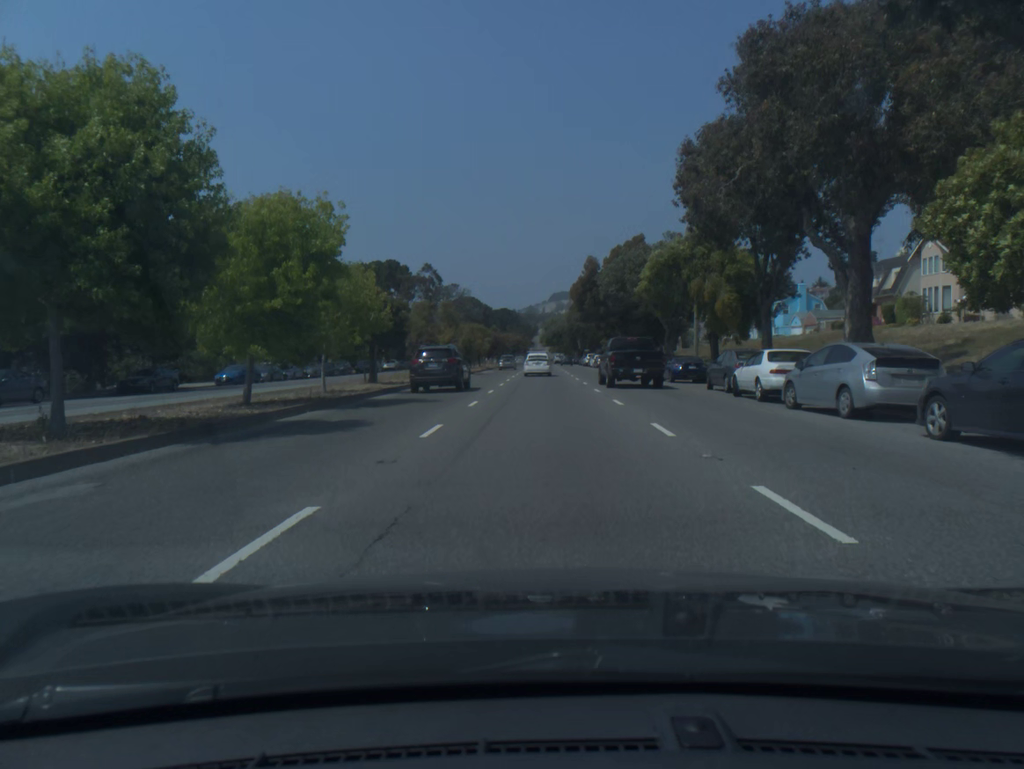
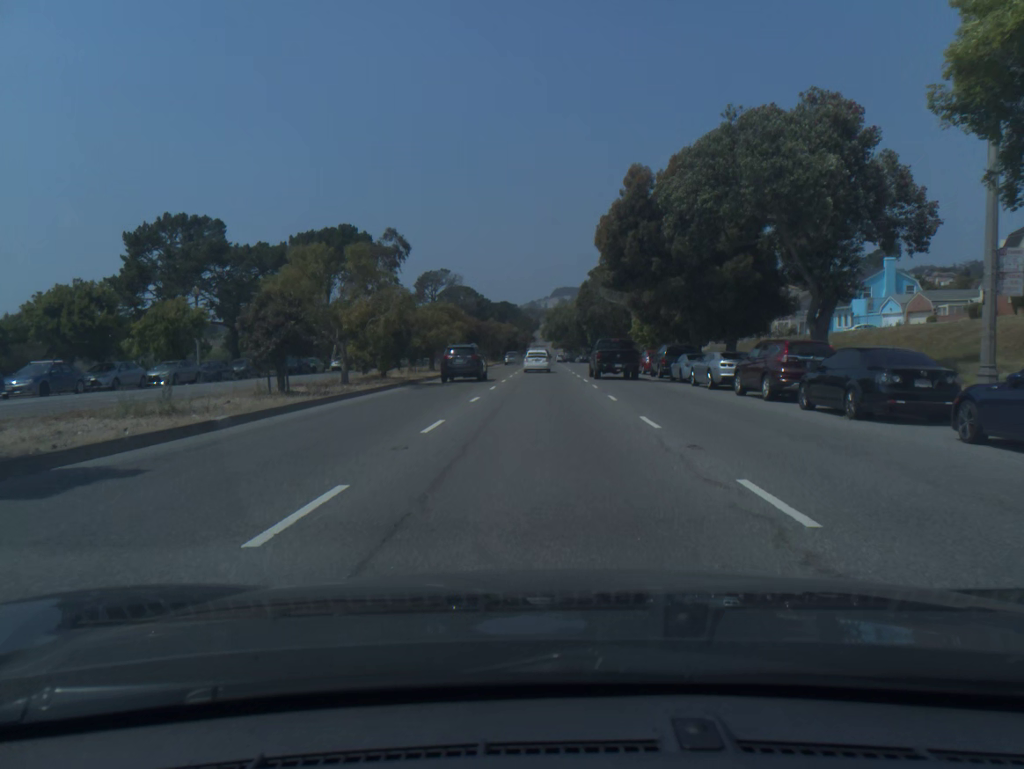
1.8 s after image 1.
(+0.1, +28.1) m; 0°
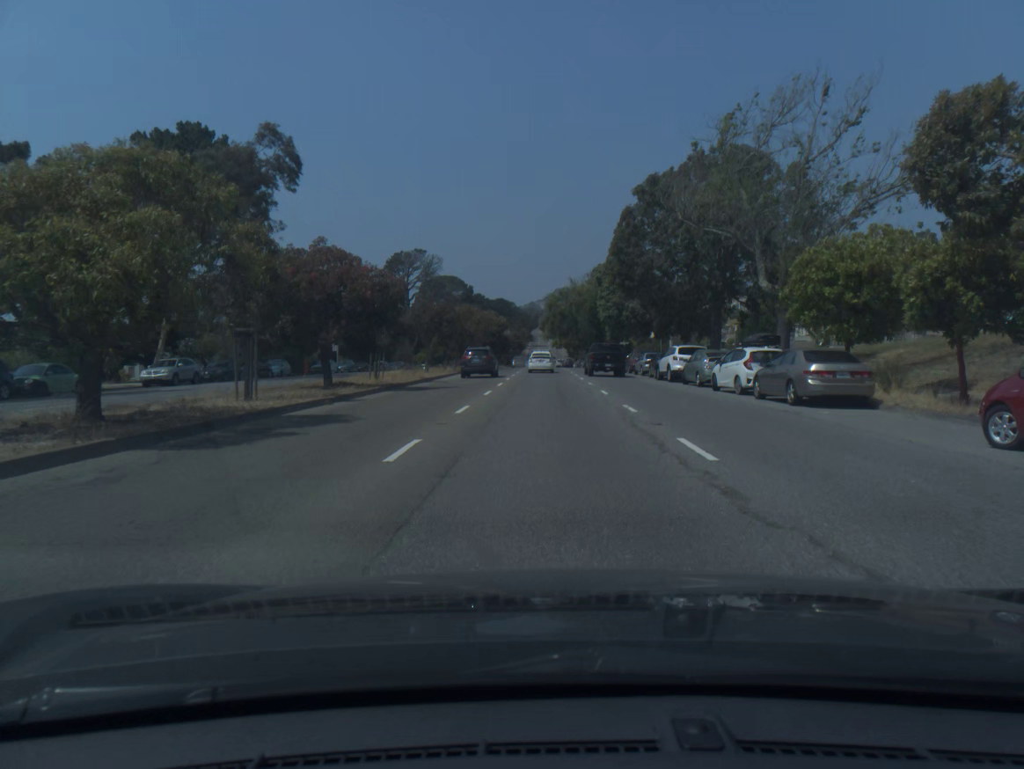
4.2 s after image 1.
(0.0, +39.9) m; 0°
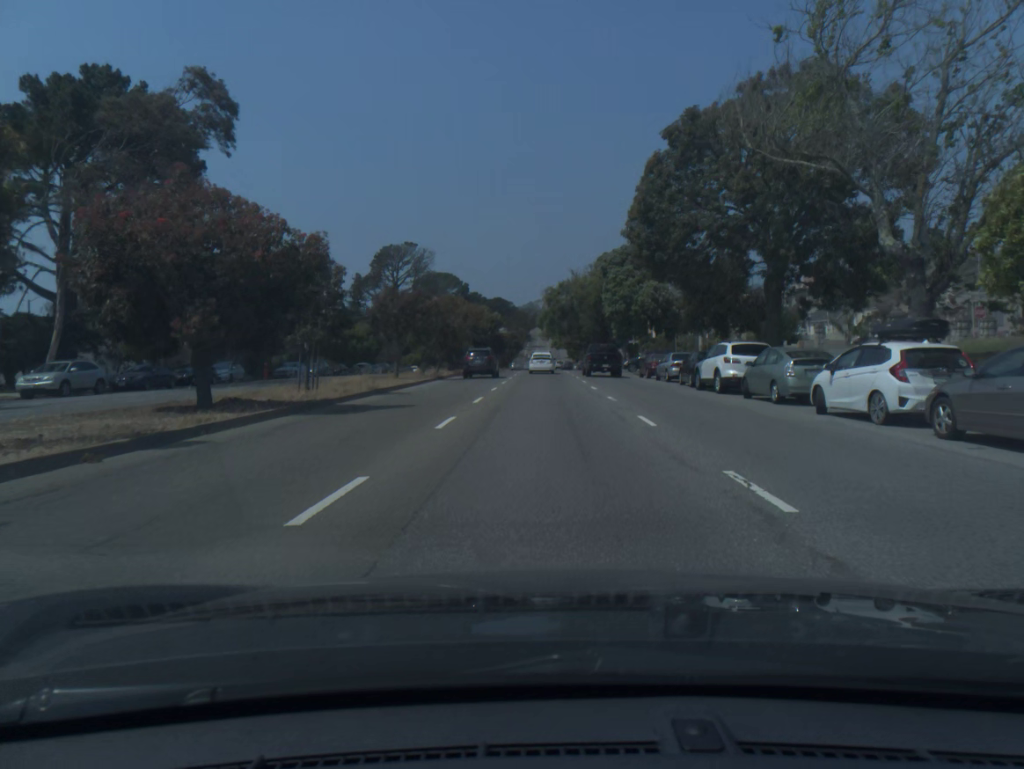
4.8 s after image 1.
(0.0, +10.3) m; 0°
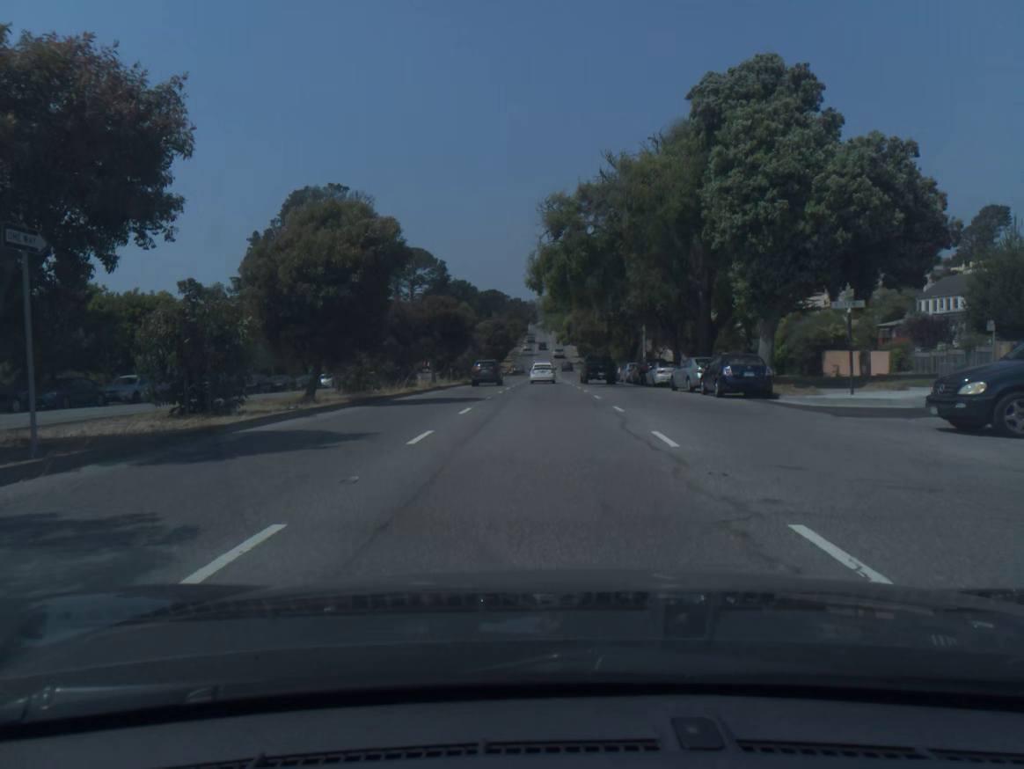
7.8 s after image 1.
(0.0, +53.4) m; 0°
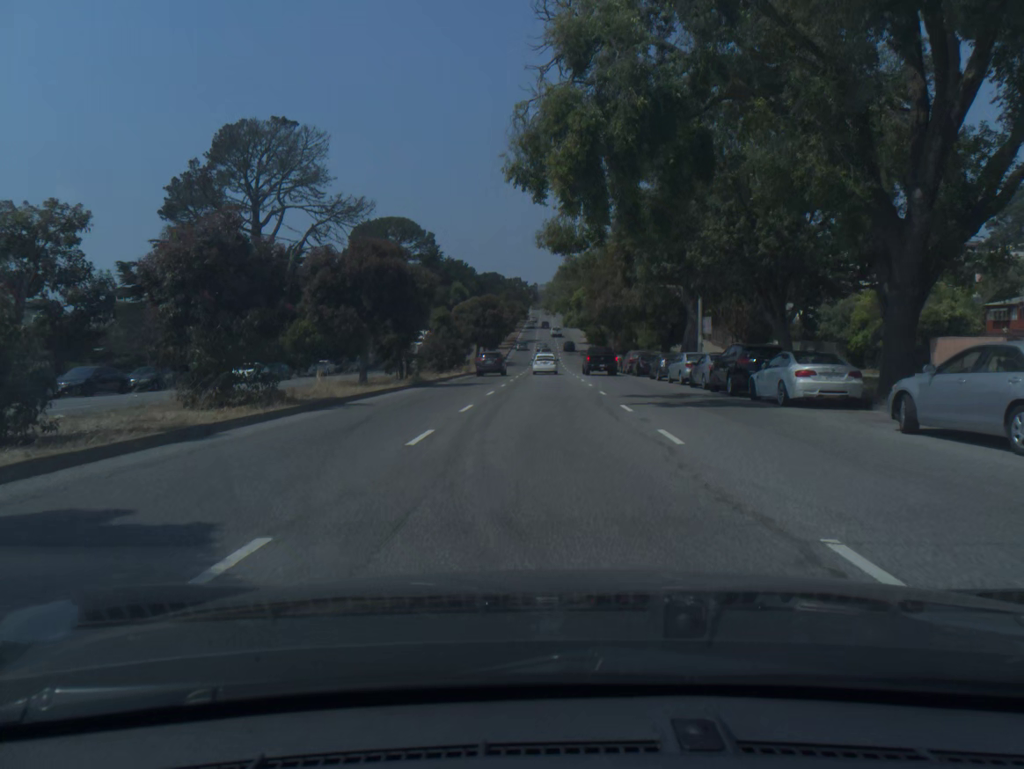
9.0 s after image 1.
(-0.1, +22.1) m; 0°
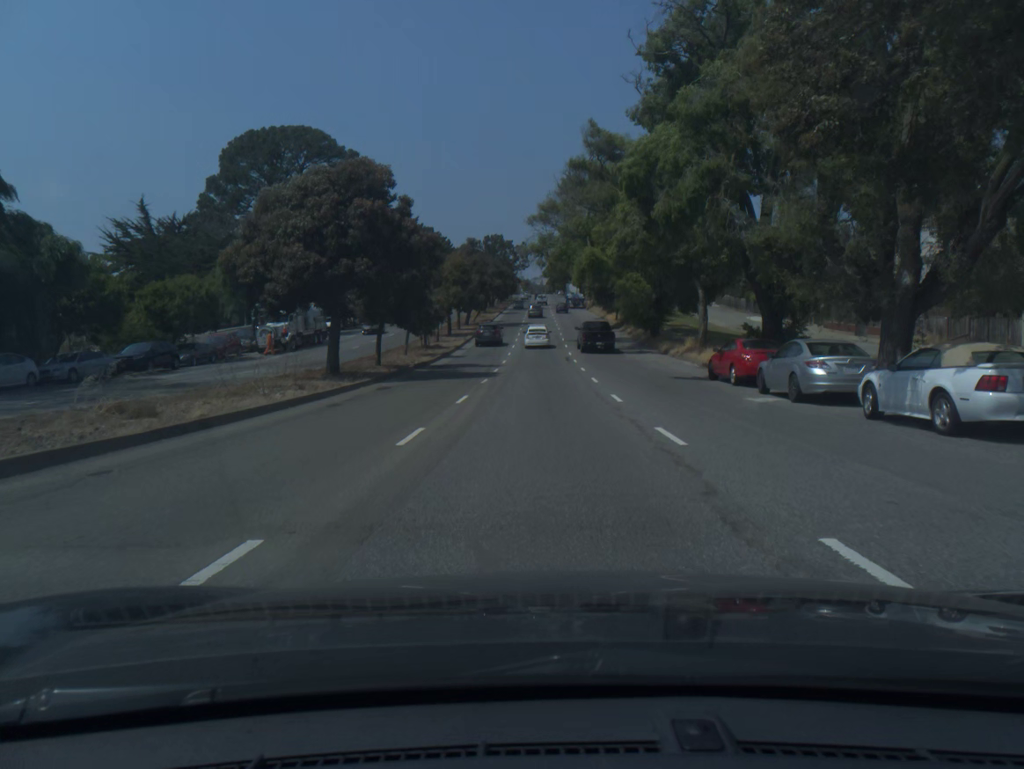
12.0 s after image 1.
(+0.2, +57.6) m; 0°
